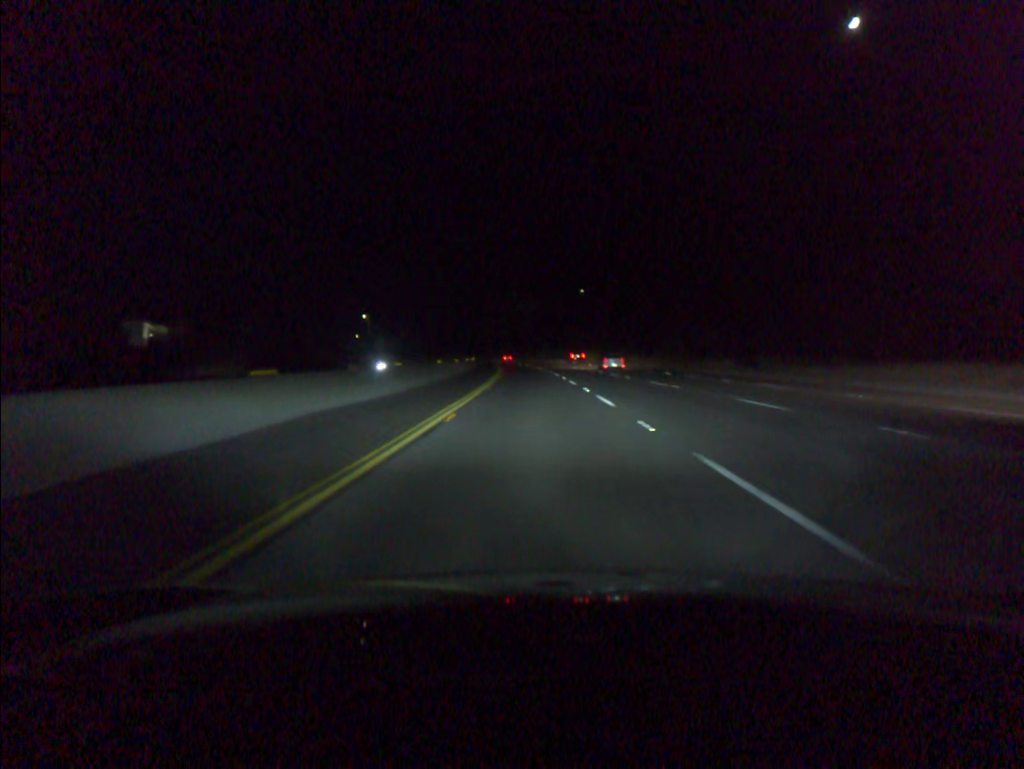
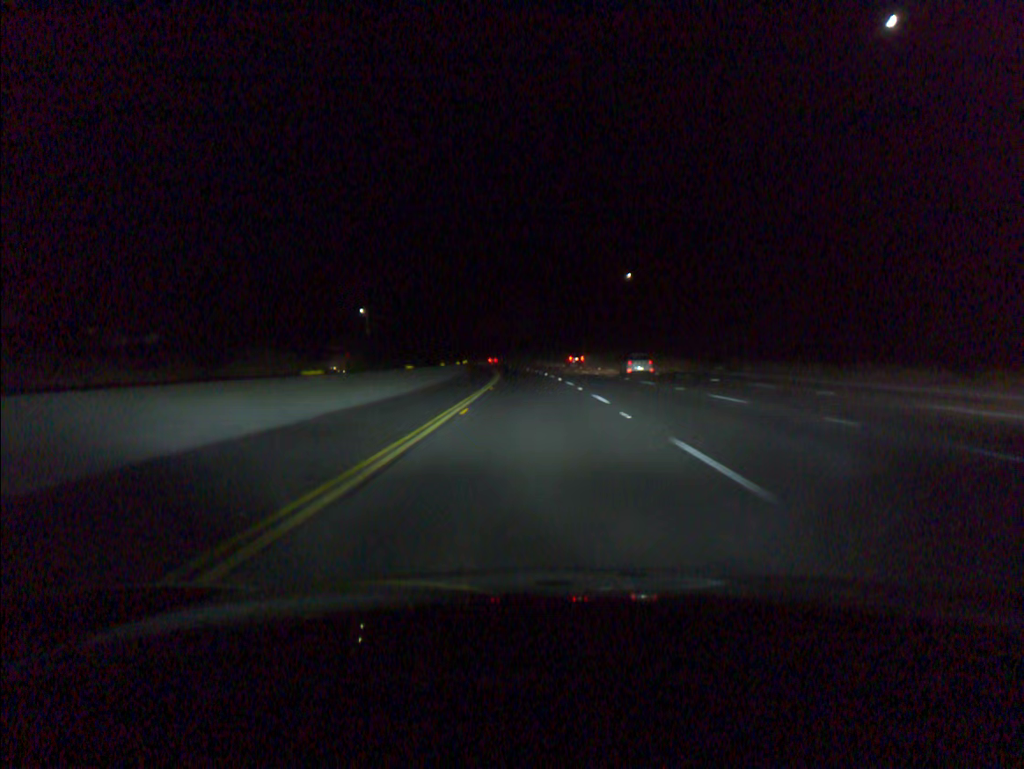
(-1.1, +55.7) m; -2°
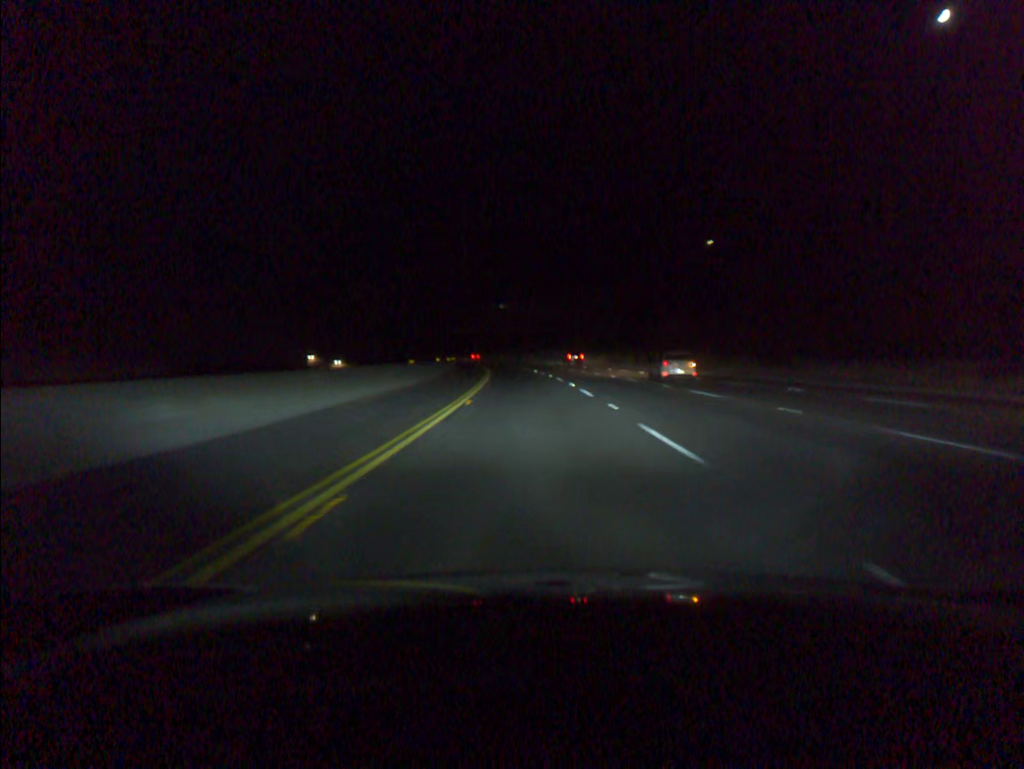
(-1.2, +55.7) m; -3°
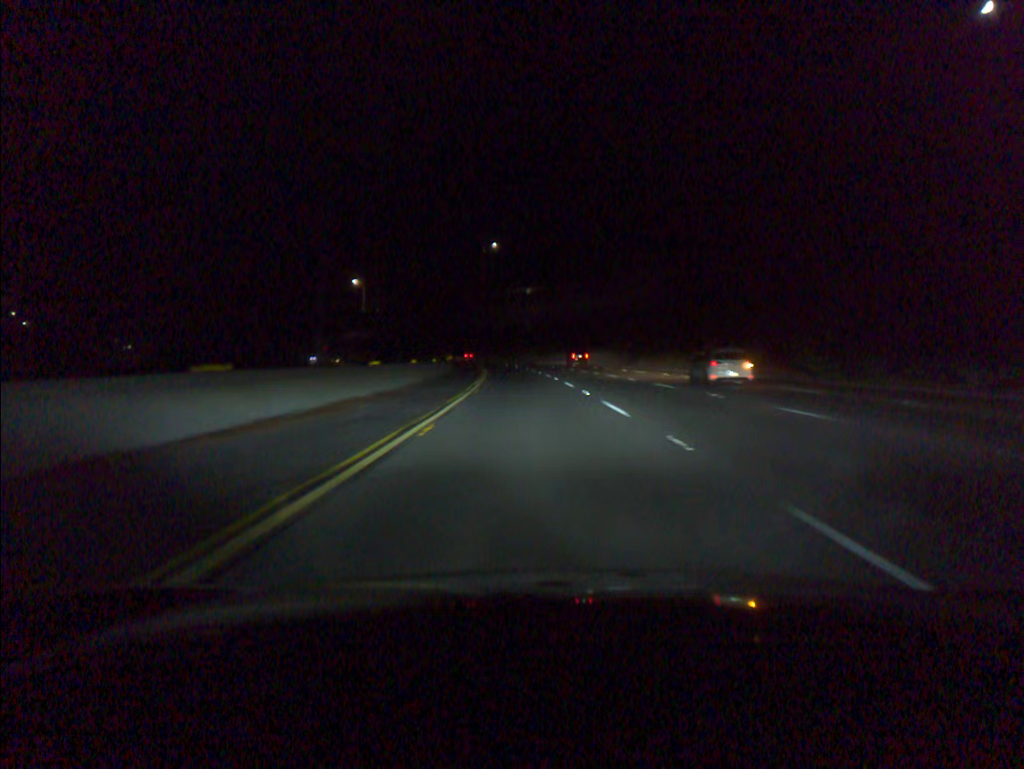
(-0.8, +37.1) m; -2°
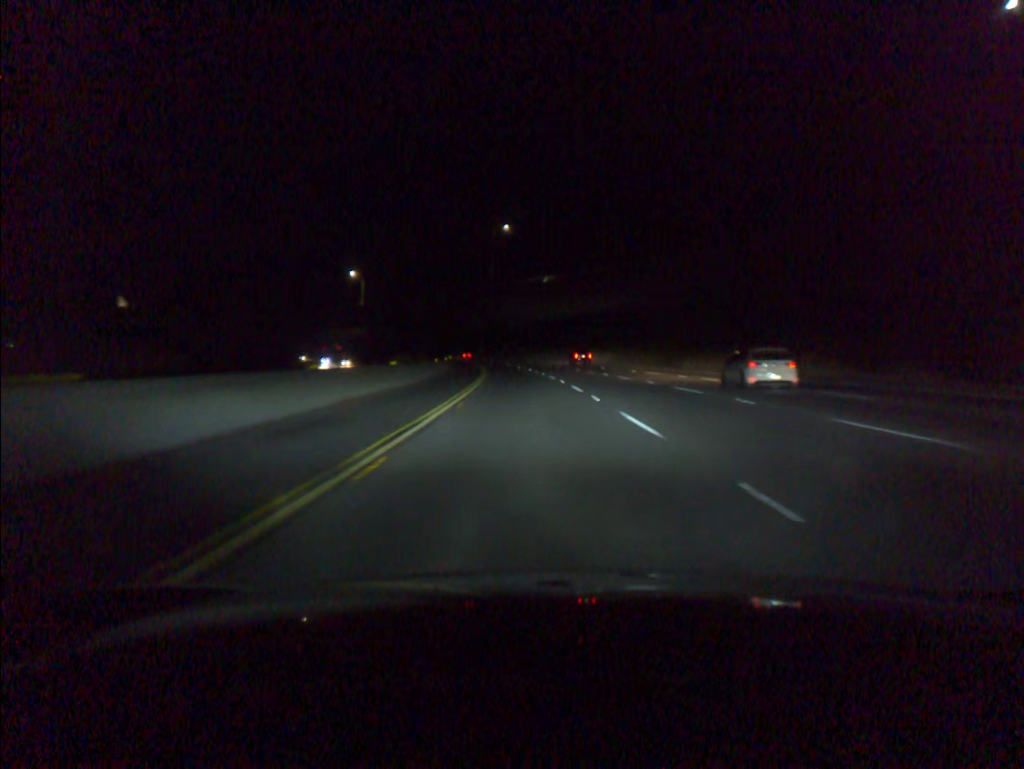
(-0.2, +18.6) m; -1°
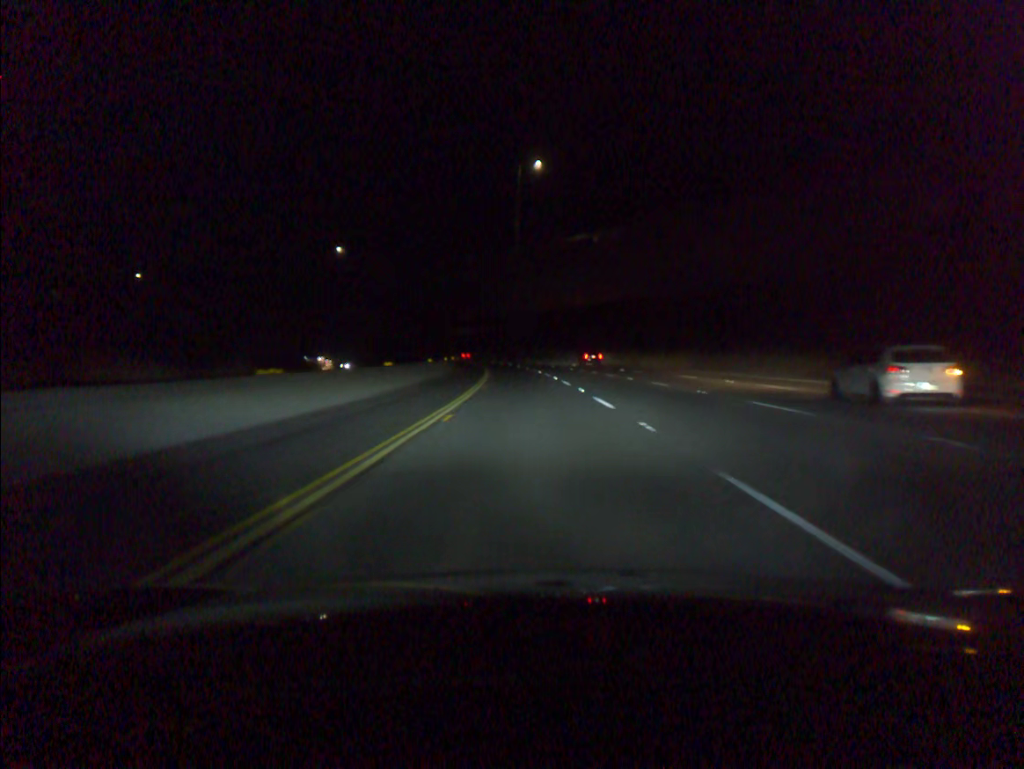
(-0.9, +37.1) m; -3°
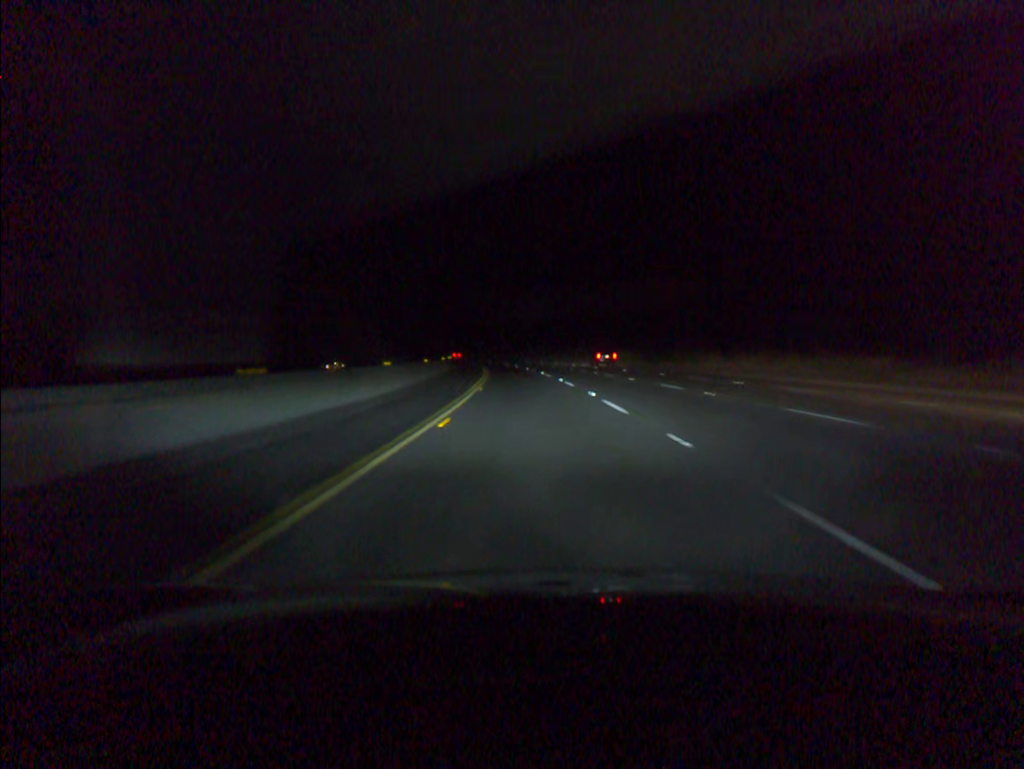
(-3.4, +74.2) m; -5°
